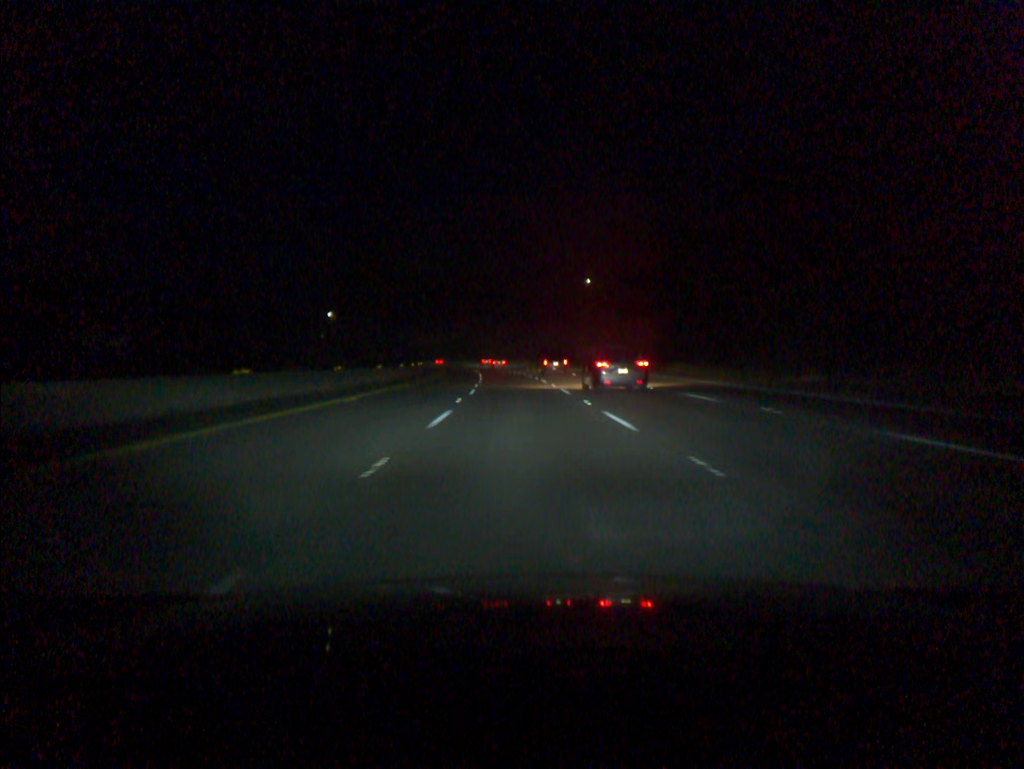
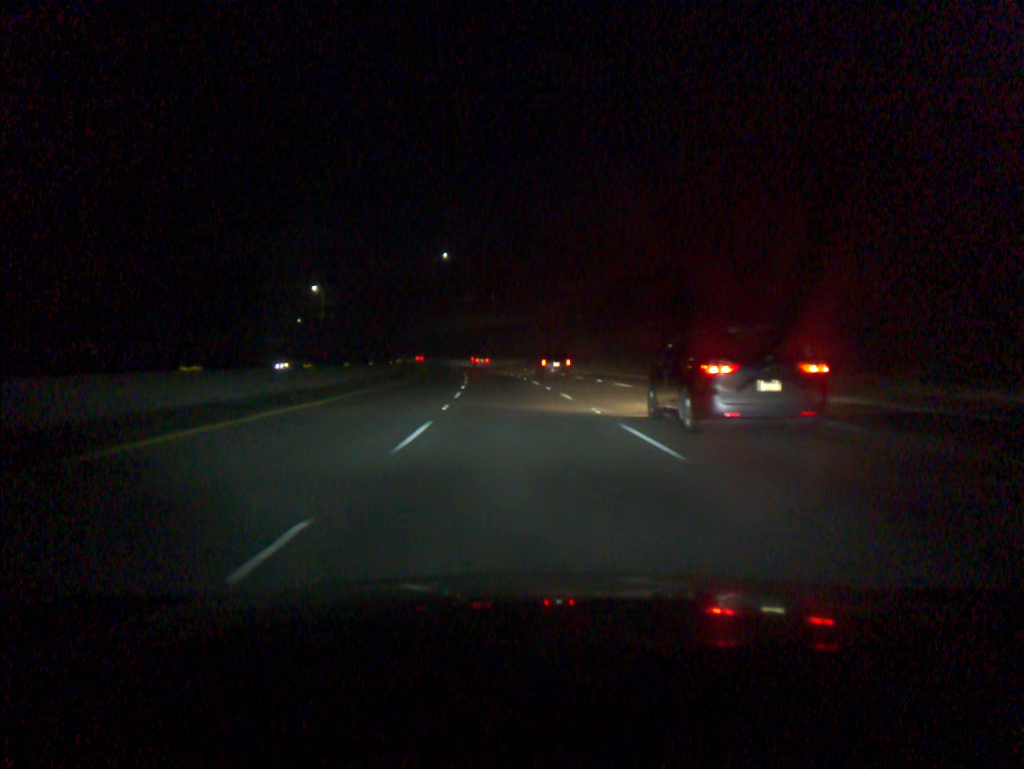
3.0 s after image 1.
(-3.3, +91.2) m; -4°
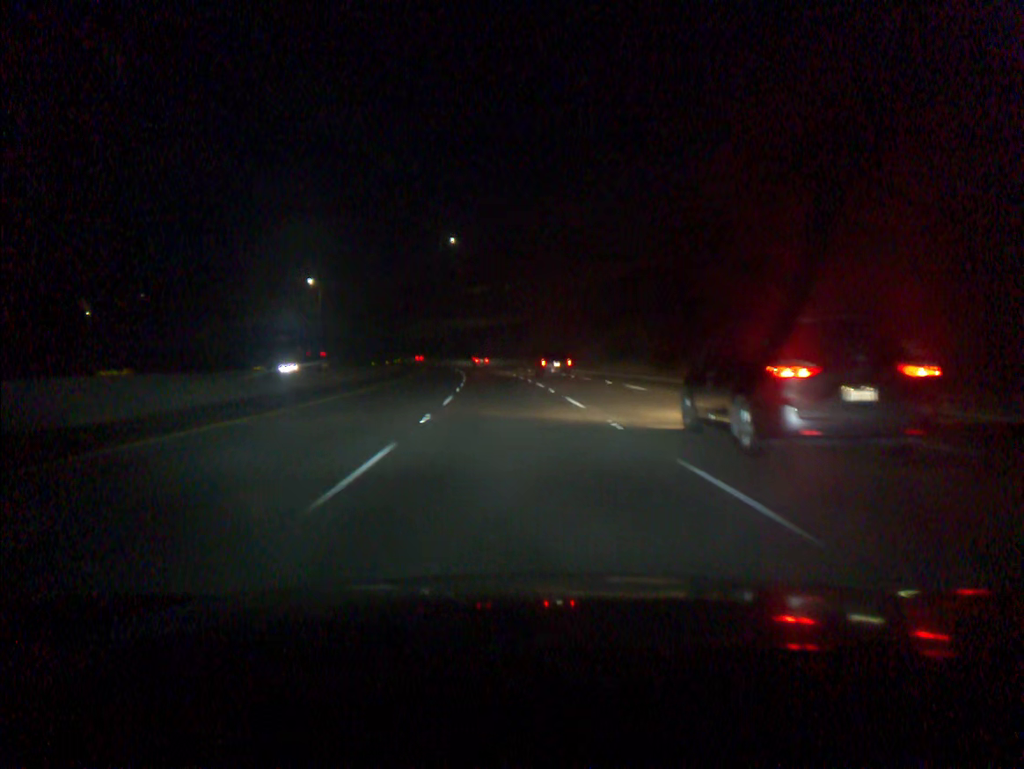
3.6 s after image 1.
(-0.2, +18.3) m; -1°
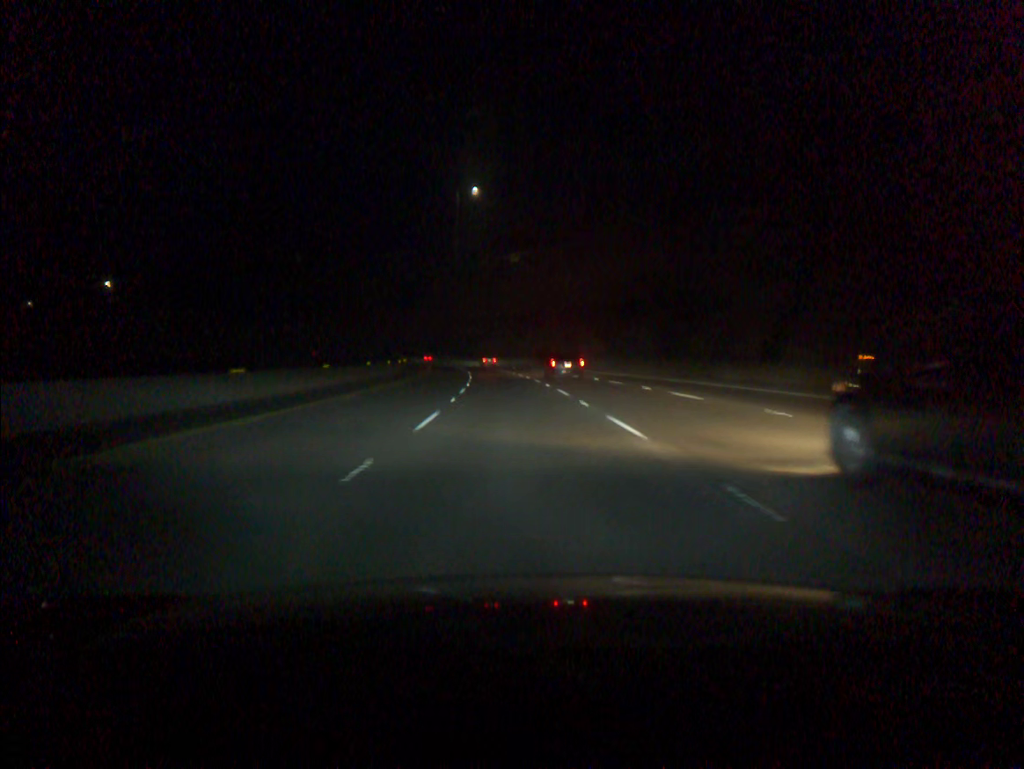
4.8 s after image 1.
(-0.9, +36.6) m; -3°
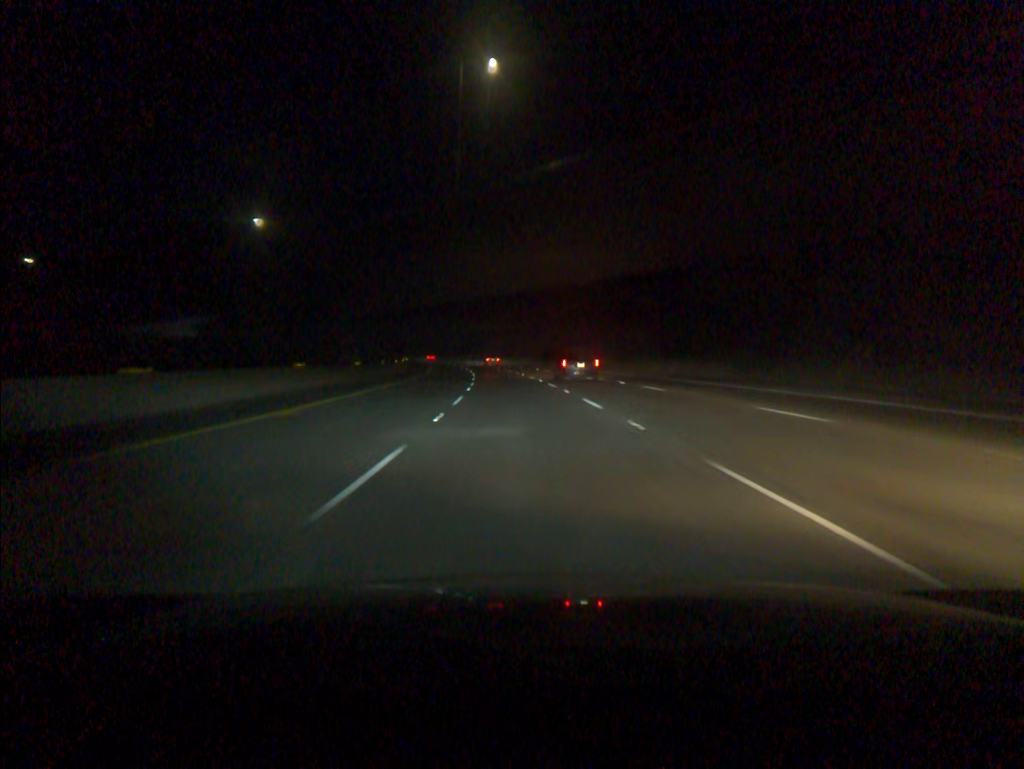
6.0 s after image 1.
(-0.9, +36.6) m; -3°
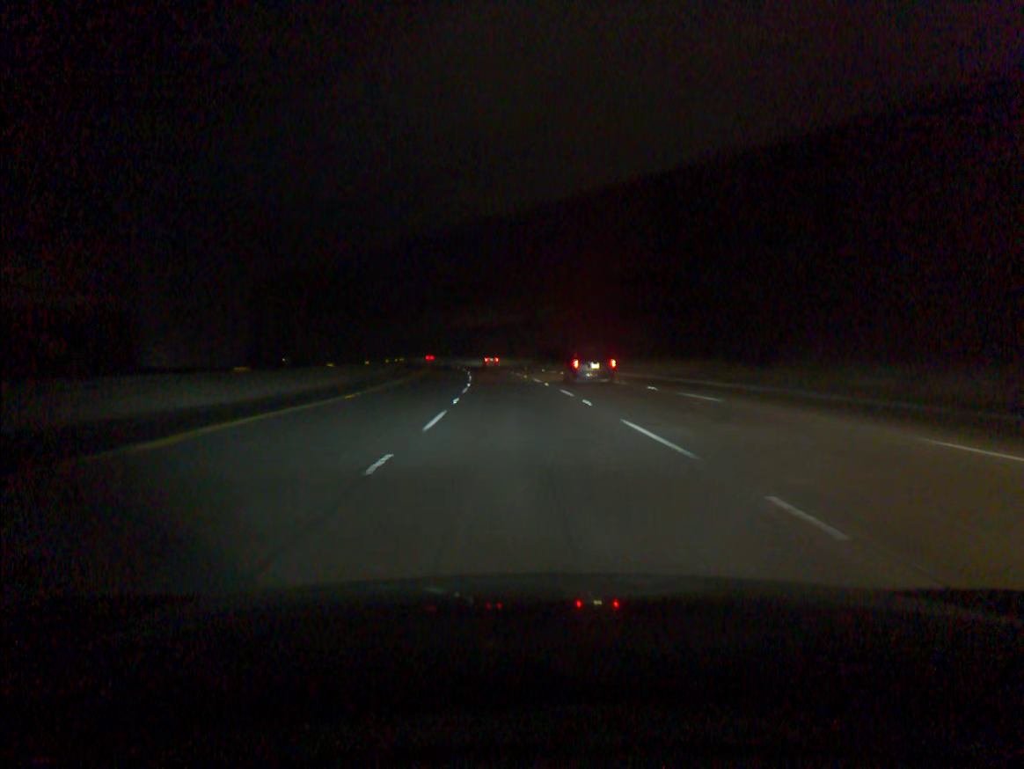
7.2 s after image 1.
(-0.7, +36.6) m; -2°
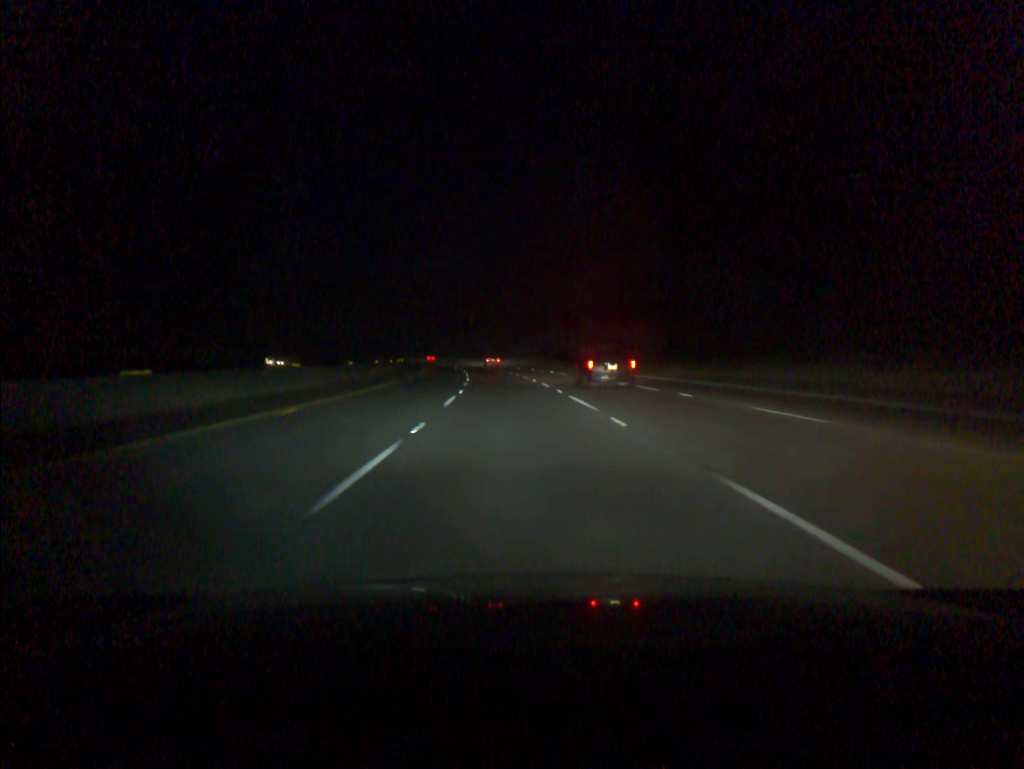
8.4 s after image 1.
(-0.7, +36.5) m; -2°
